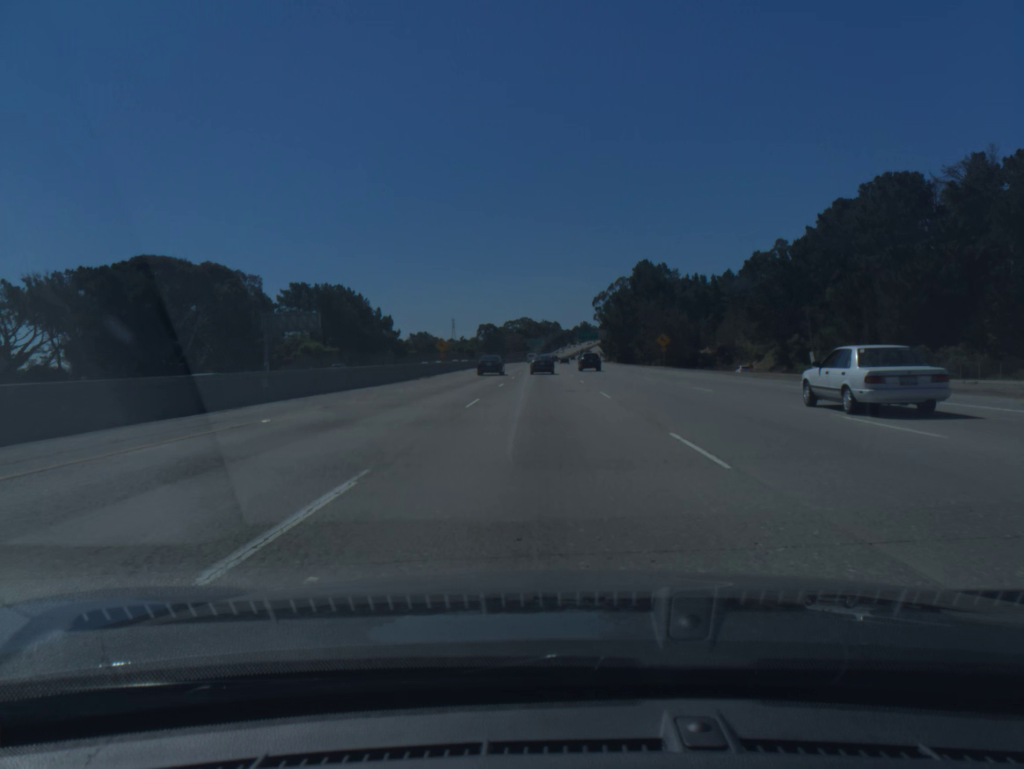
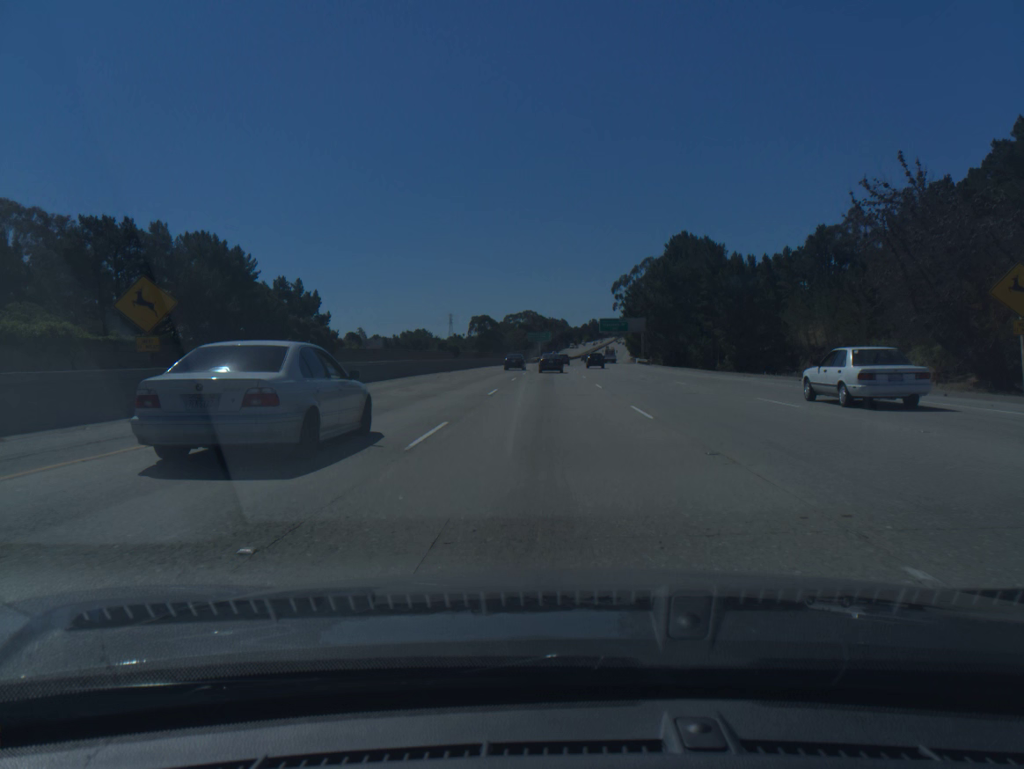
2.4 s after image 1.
(-0.2, +66.4) m; 0°
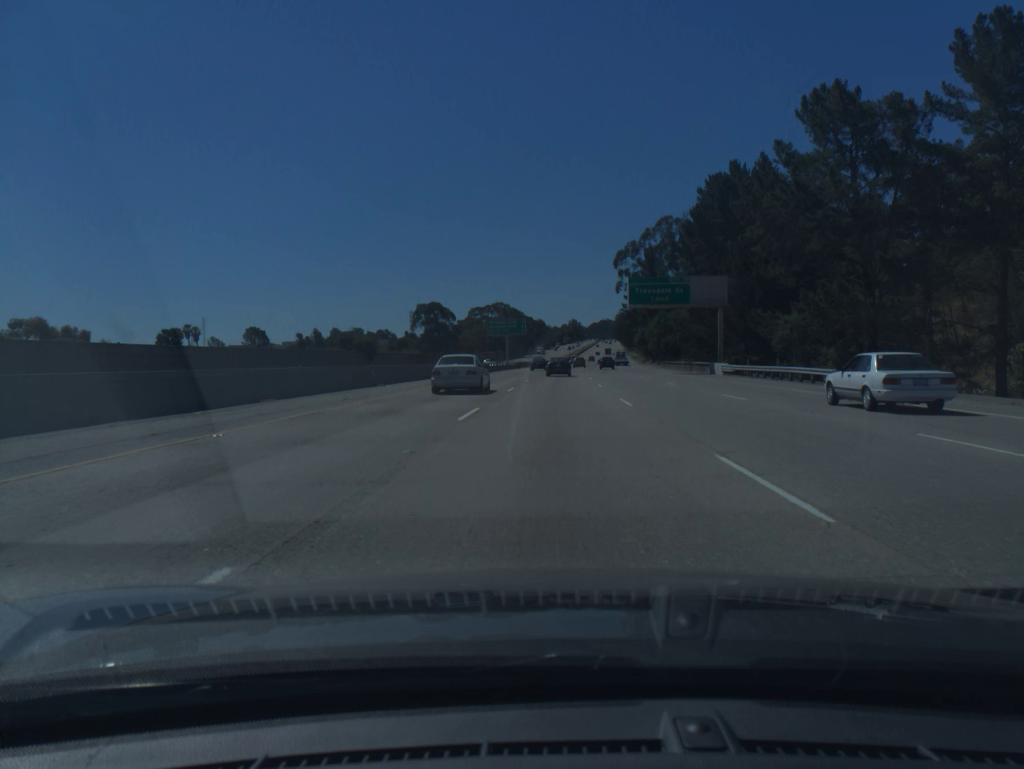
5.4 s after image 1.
(+0.8, +82.2) m; +2°
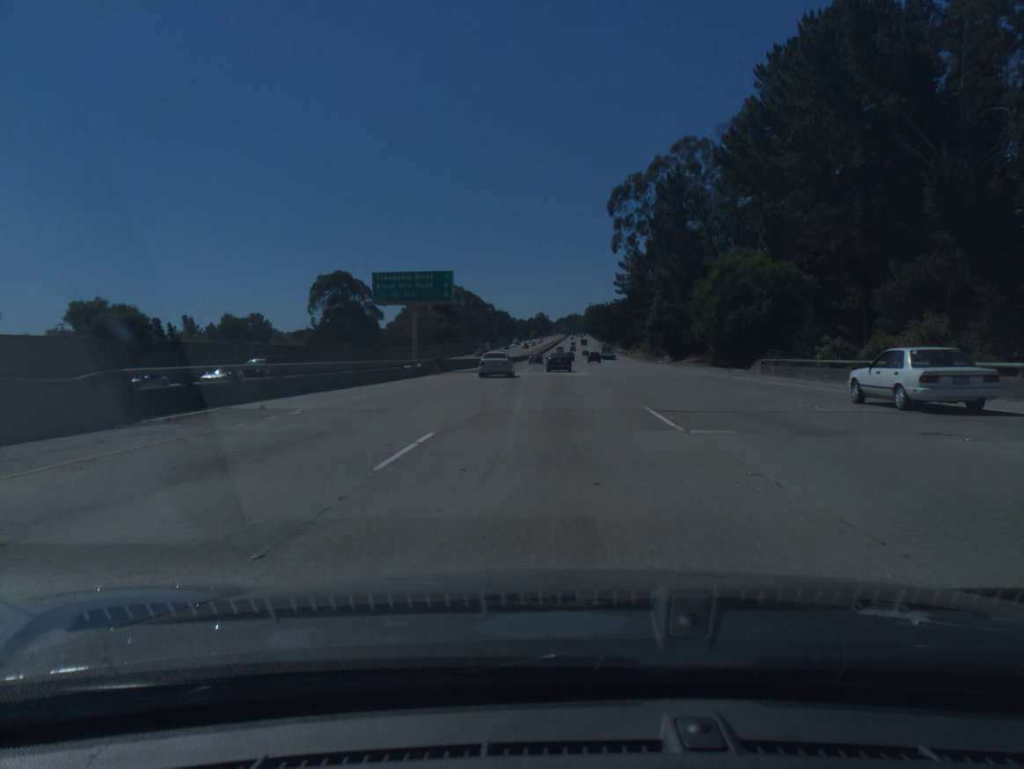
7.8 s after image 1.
(+1.3, +65.3) m; +2°
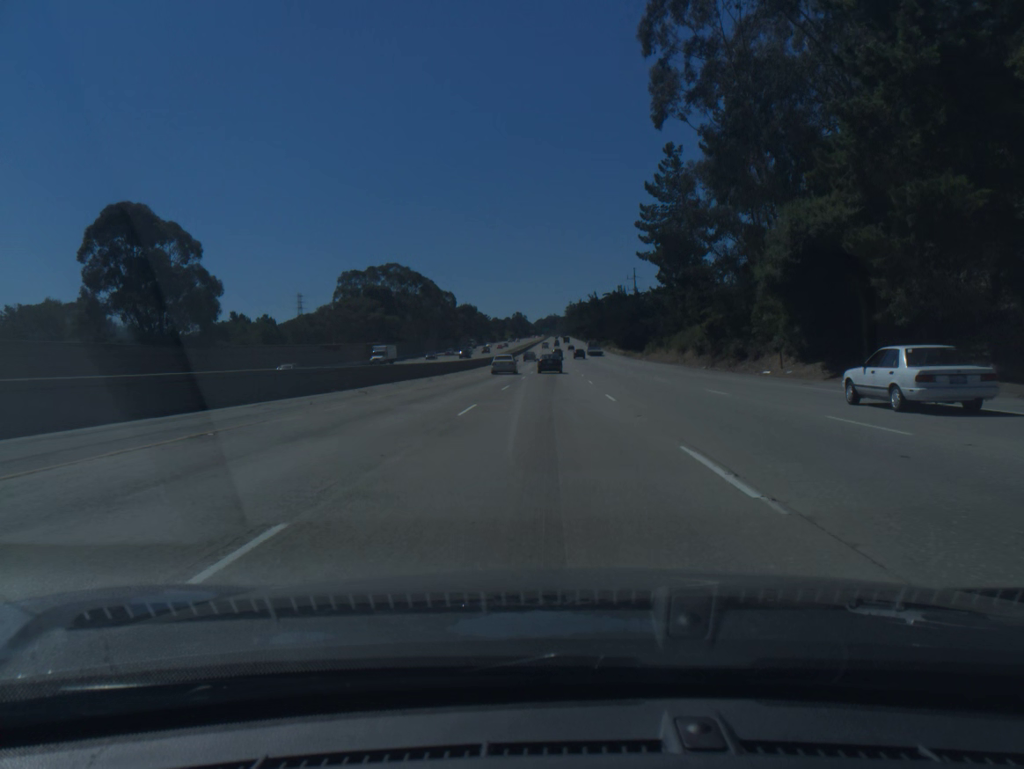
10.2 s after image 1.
(+1.3, +65.0) m; +2°
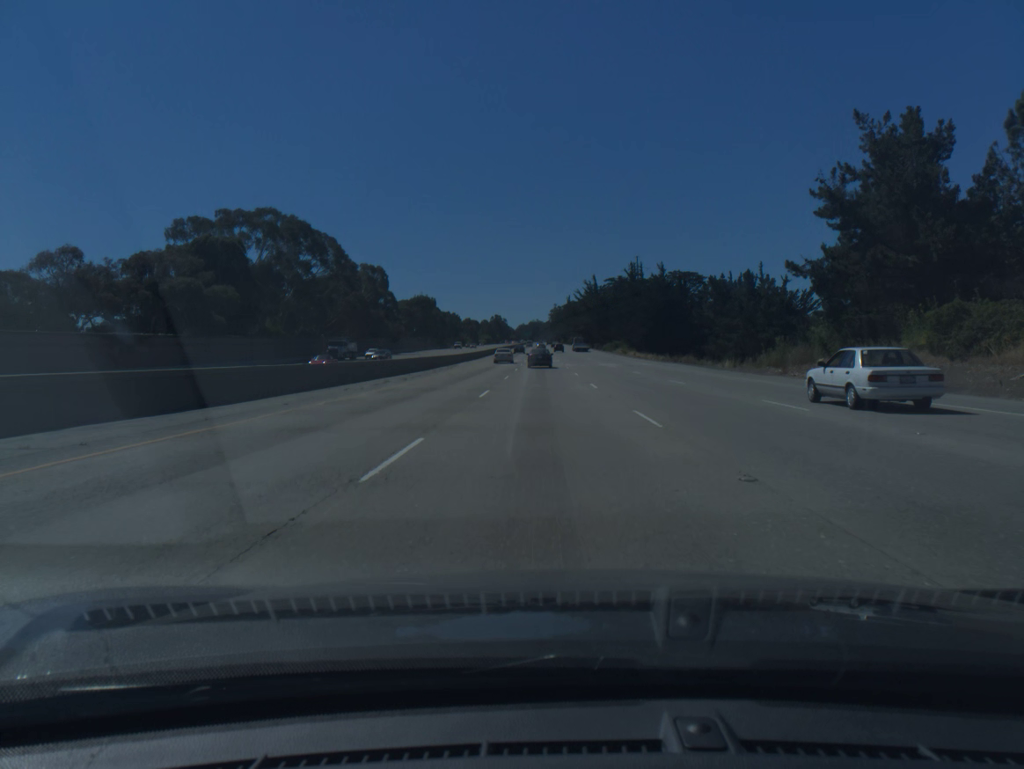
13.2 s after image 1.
(+0.9, +81.0) m; +1°
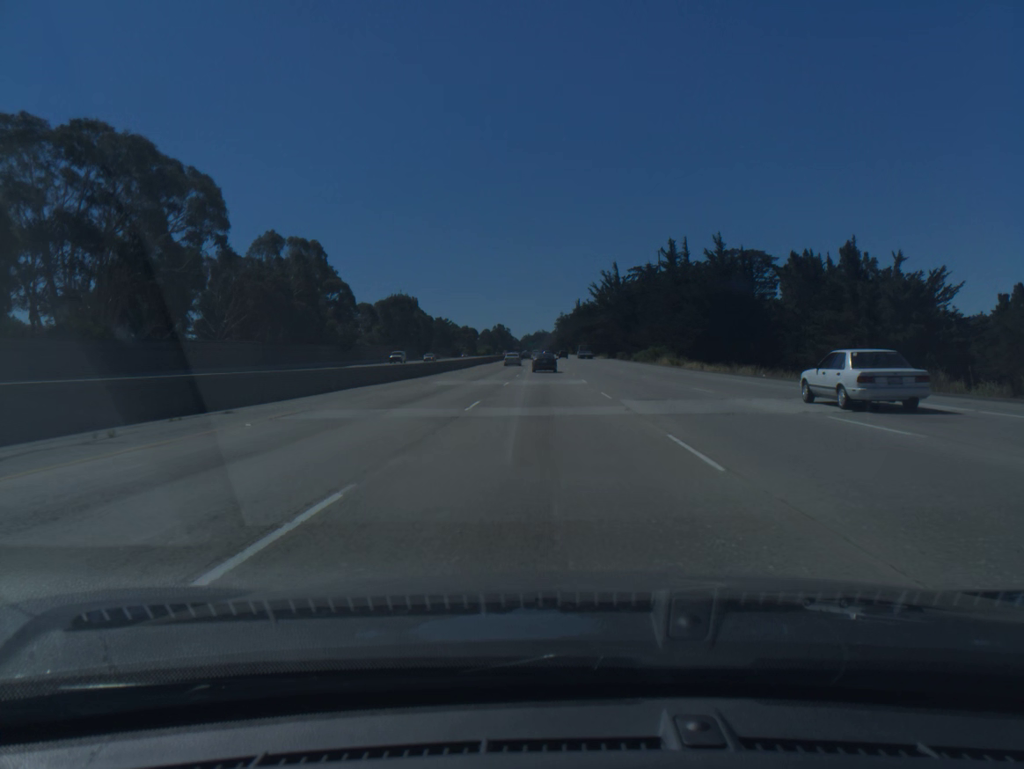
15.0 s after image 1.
(-0.1, +48.3) m; 0°
